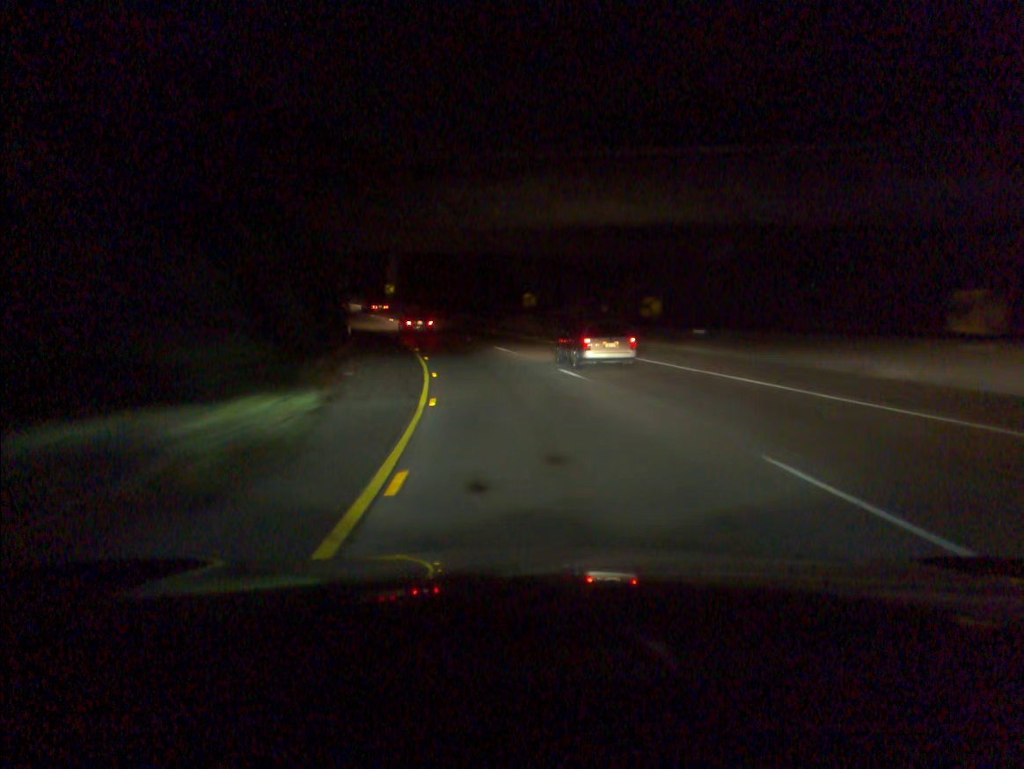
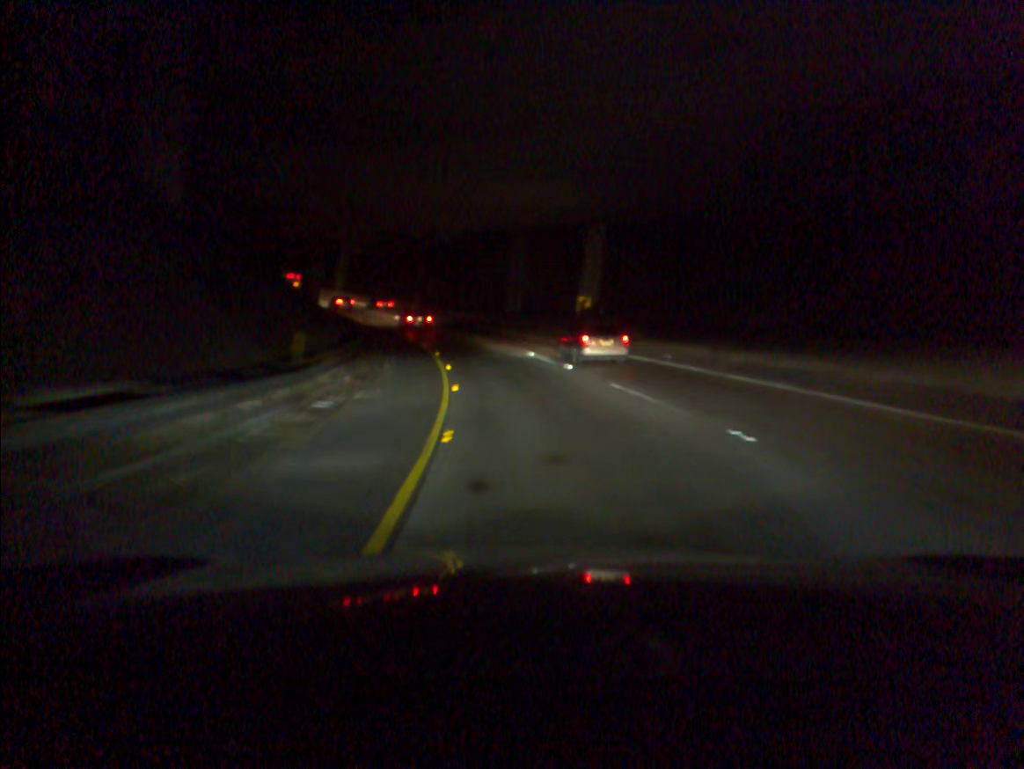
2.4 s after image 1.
(-6.6, +46.4) m; -15°
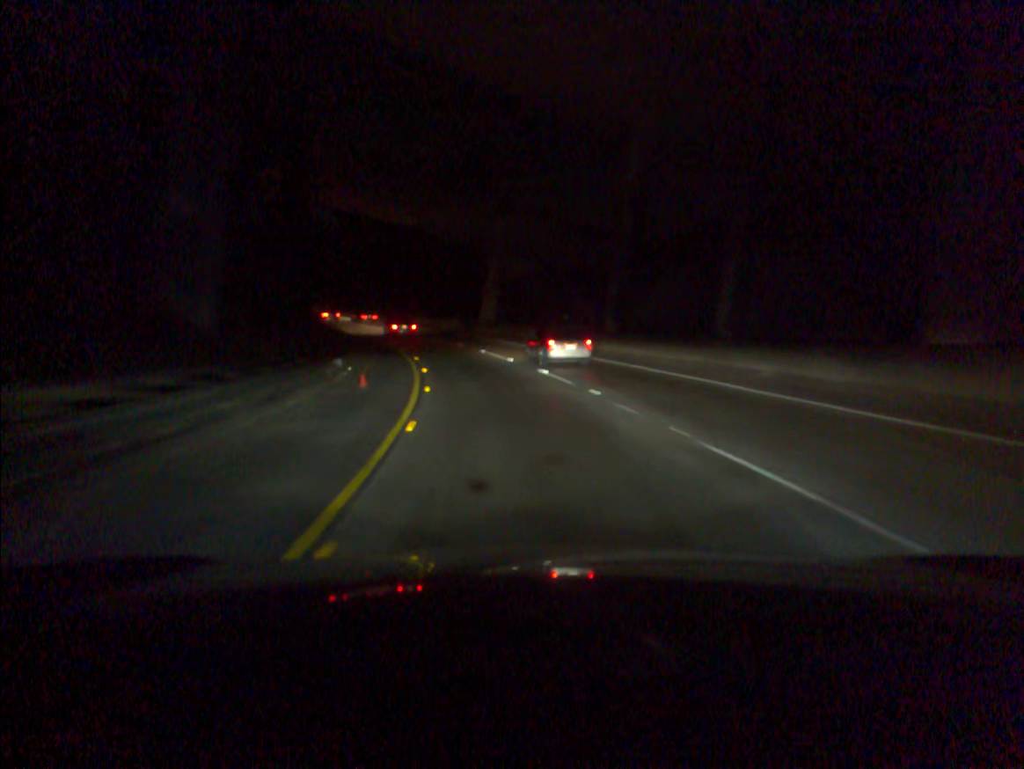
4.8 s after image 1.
(-5.7, +48.2) m; -14°
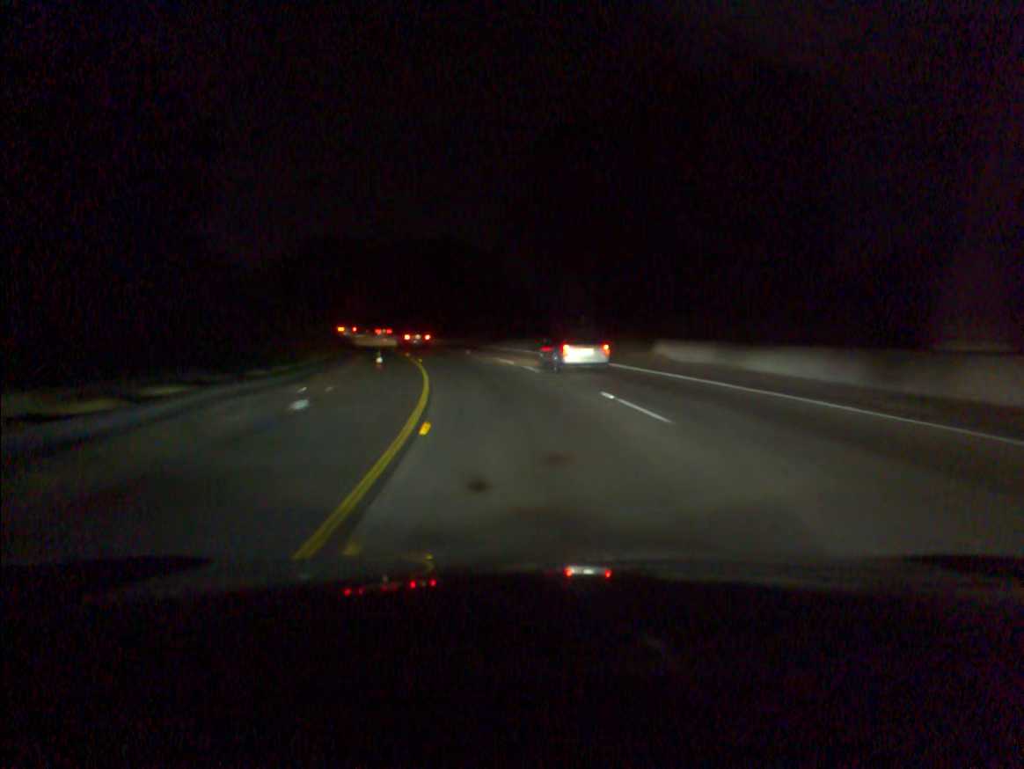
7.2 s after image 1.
(-7.5, +50.4) m; -16°
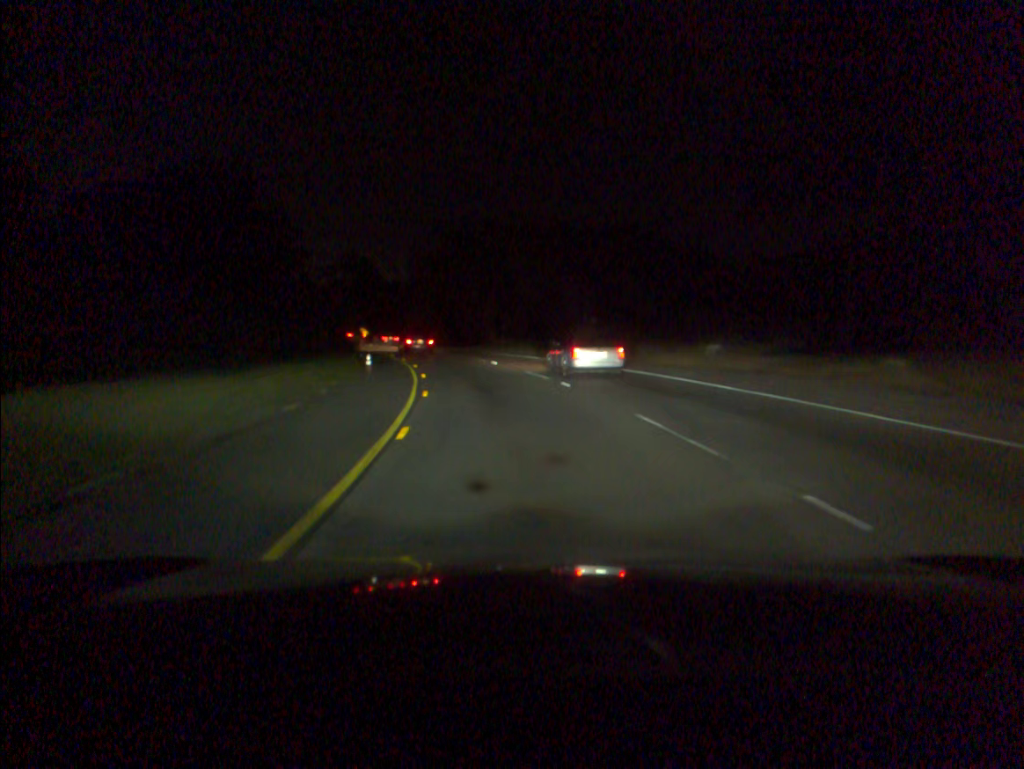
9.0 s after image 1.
(-4.1, +39.3) m; -12°
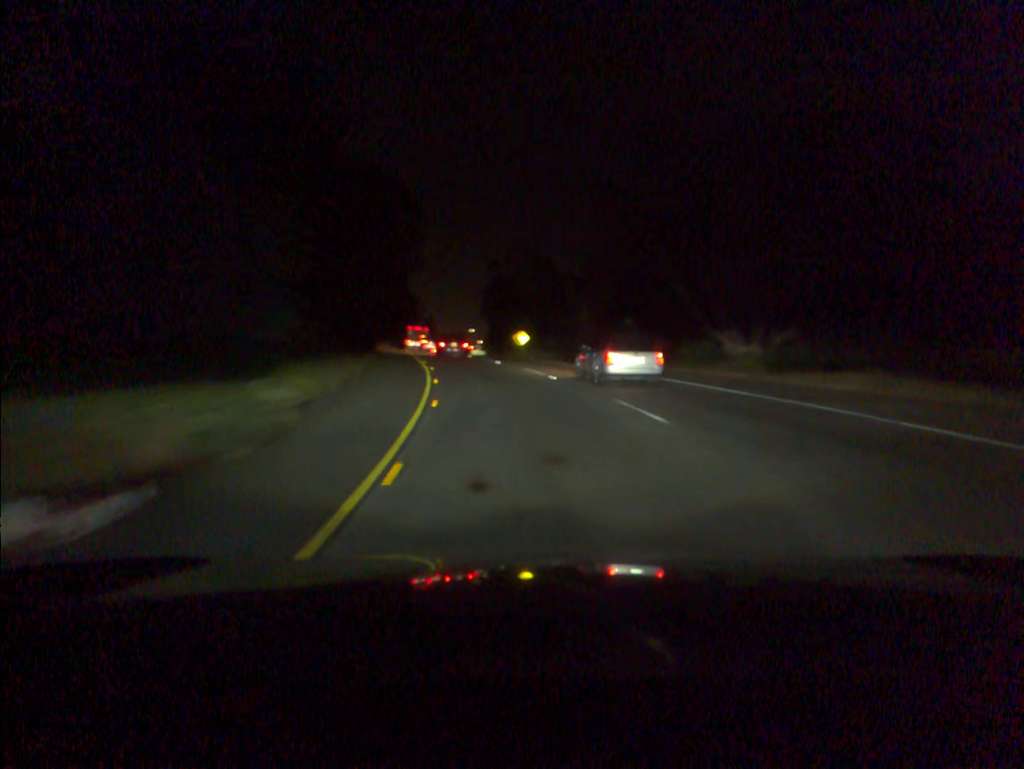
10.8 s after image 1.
(-4.6, +39.3) m; -13°
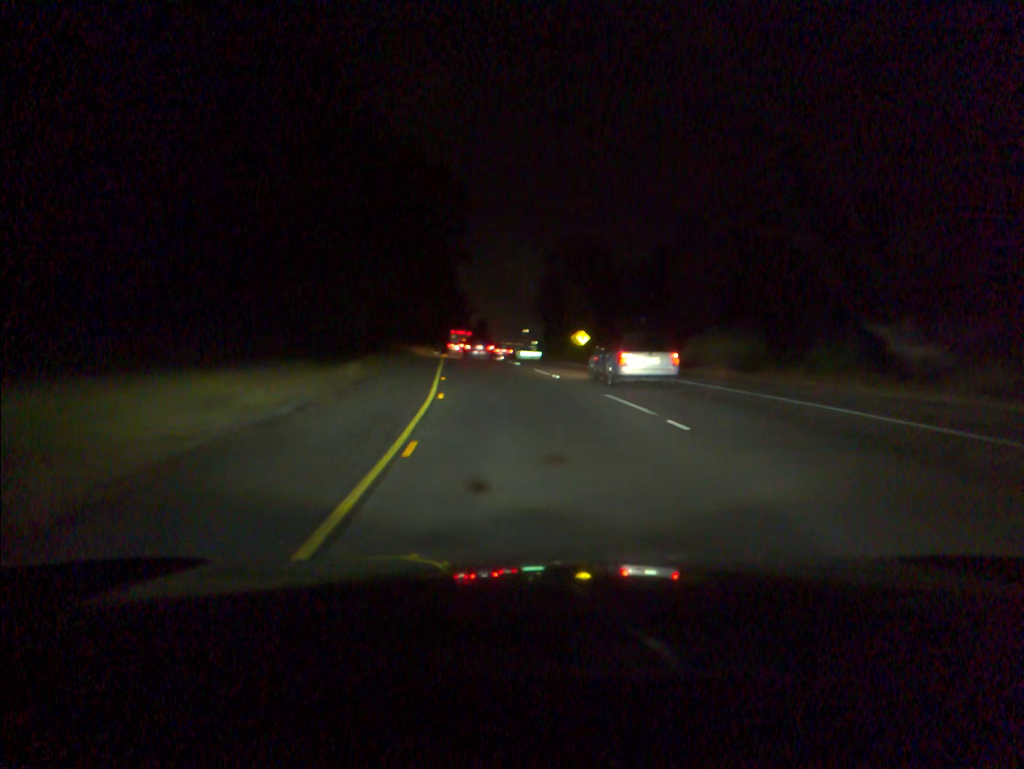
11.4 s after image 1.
(-0.5, +13.3) m; -4°
